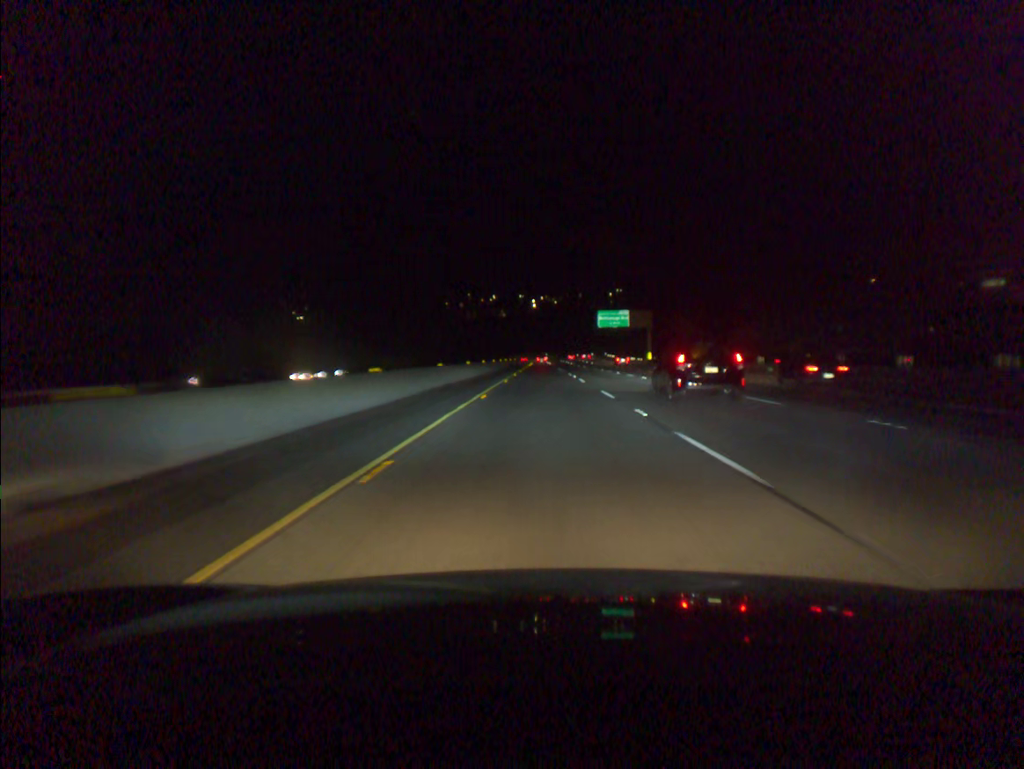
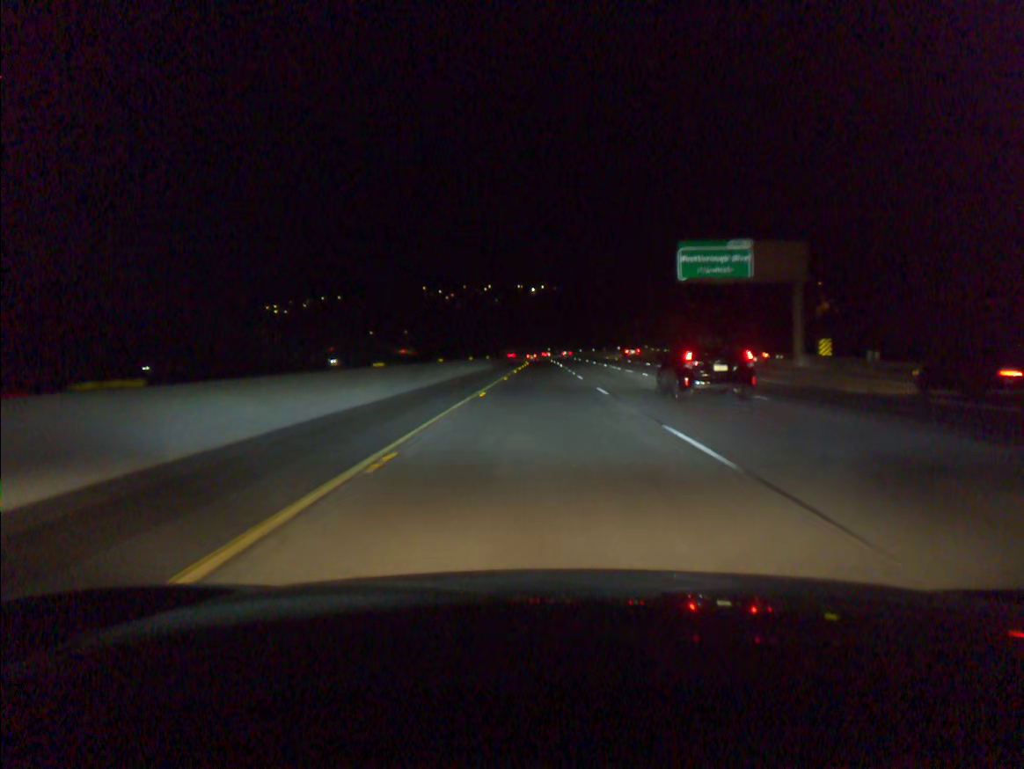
(0.0, +72.4) m; 0°
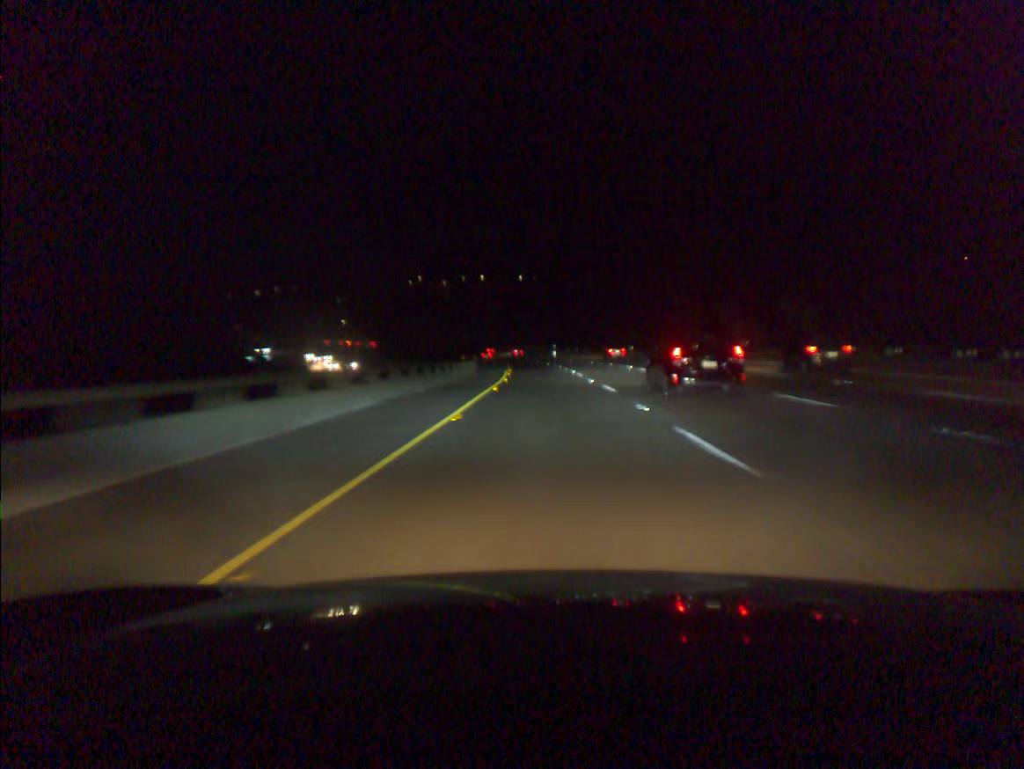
(-0.1, +71.6) m; 0°
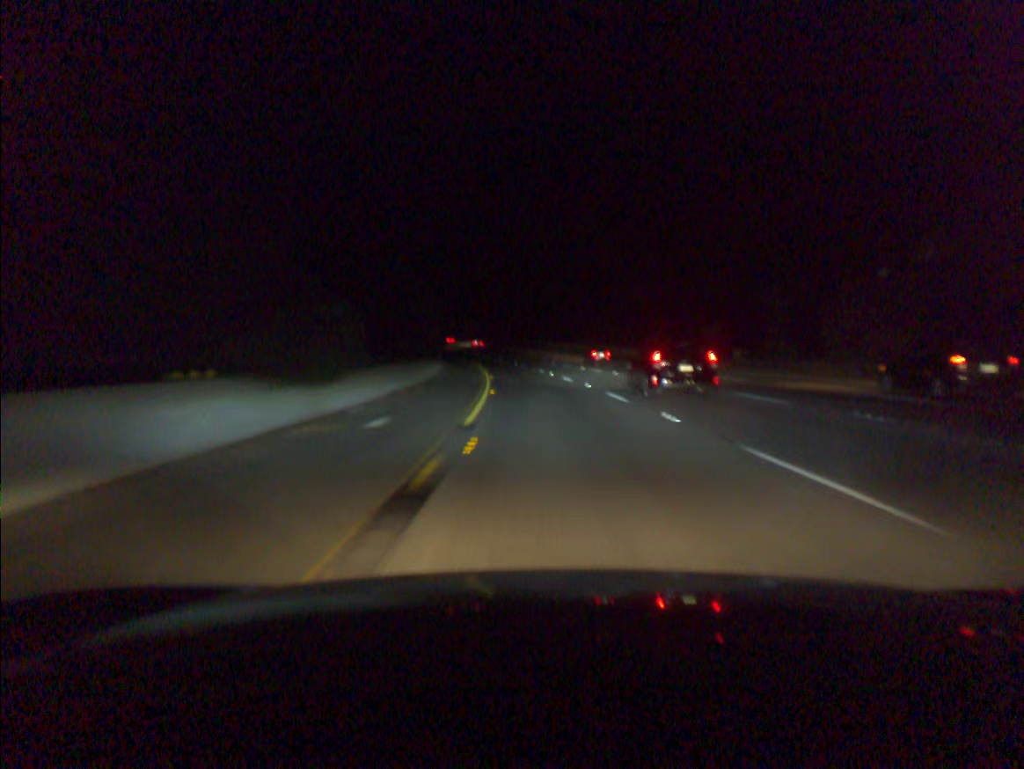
(-2.8, +87.5) m; -4°
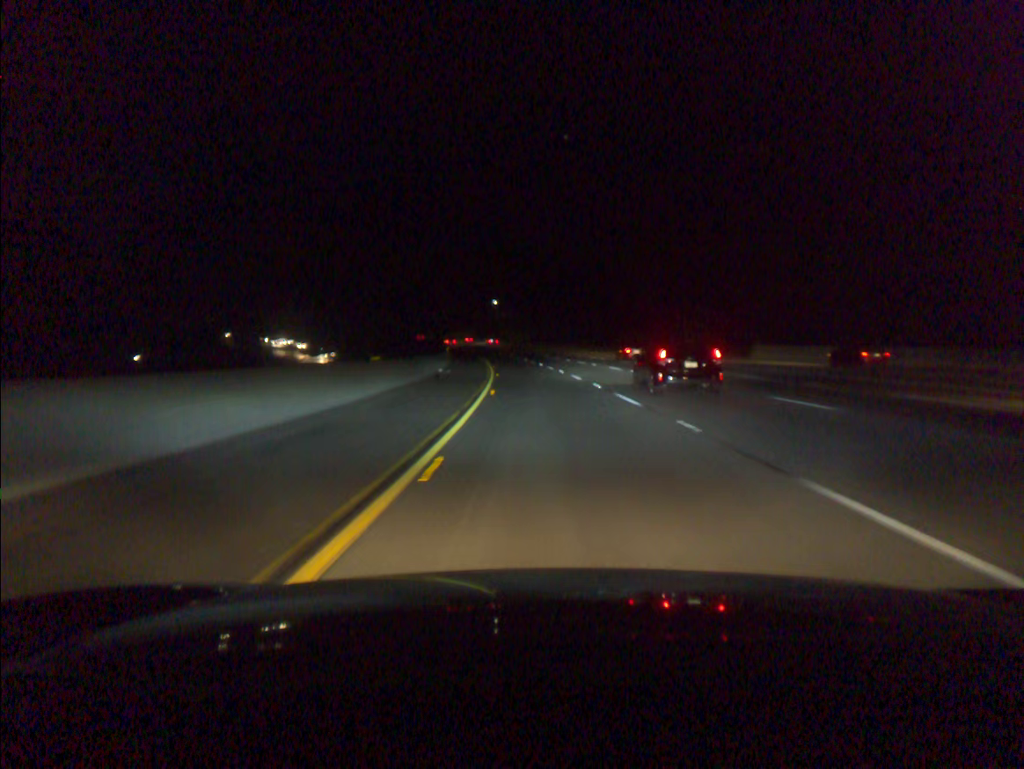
(-6.8, +89.4) m; -9°
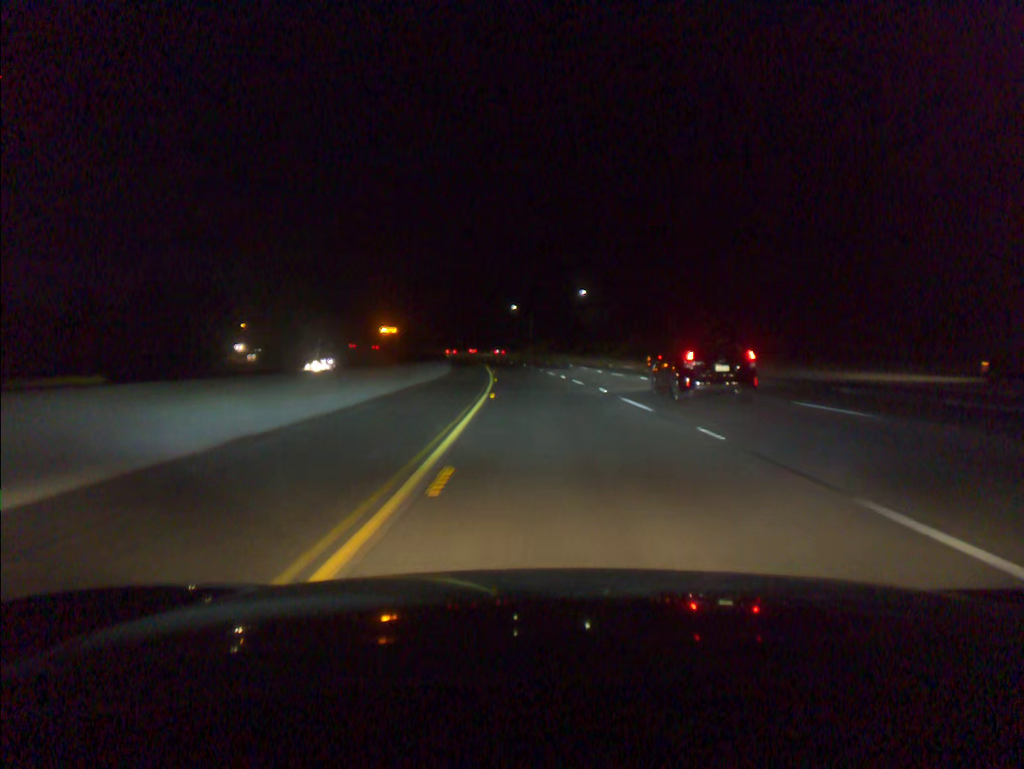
(-4.2, +73.3) m; -7°
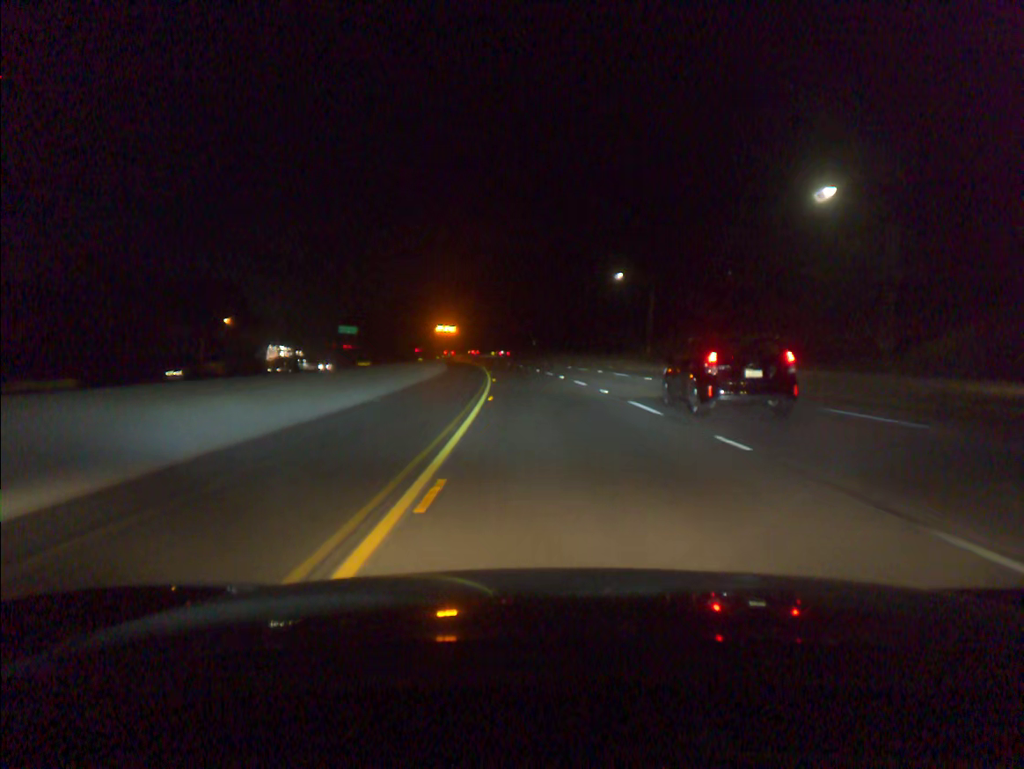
(-4.3, +73.6) m; -6°
